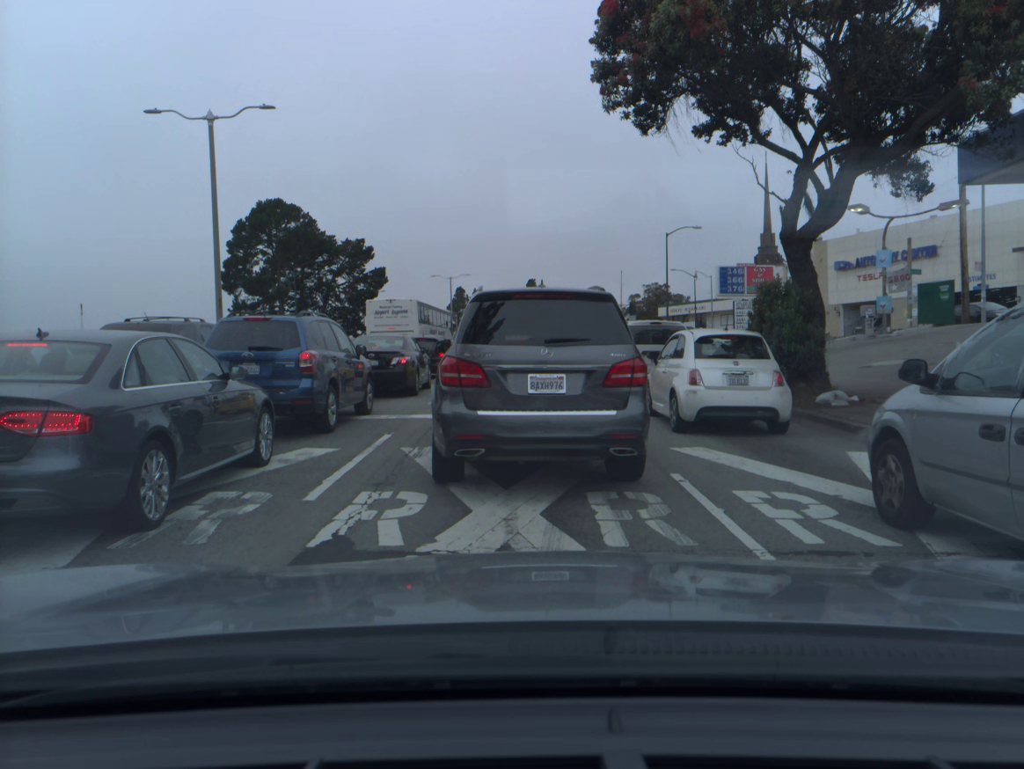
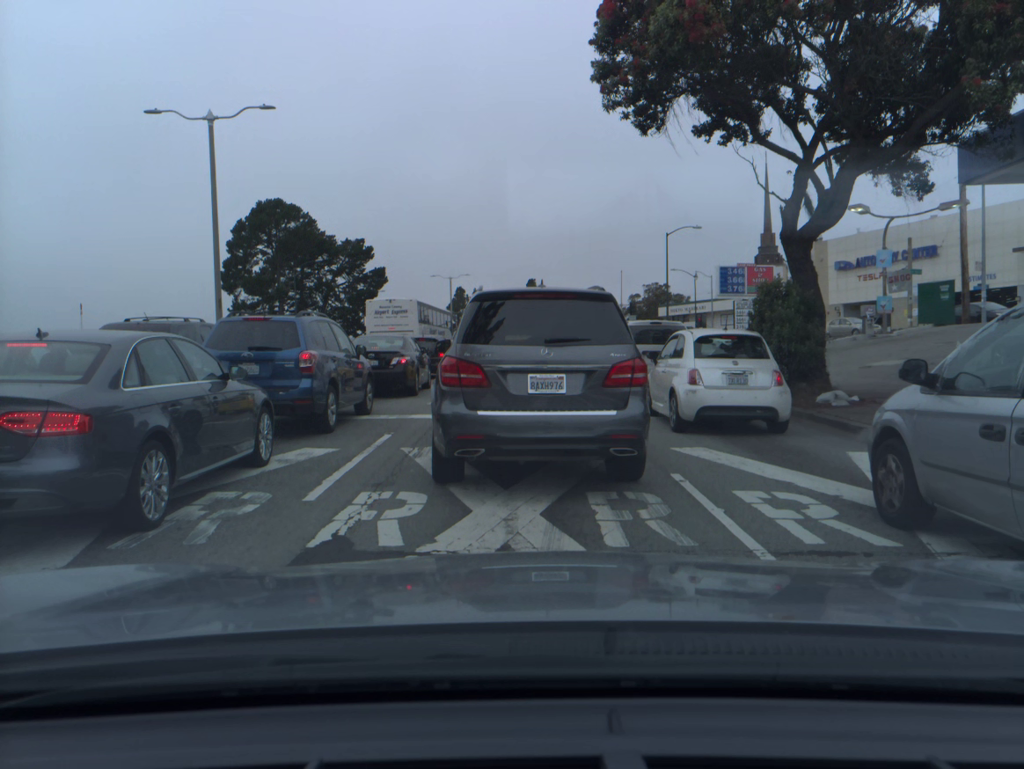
(0.0, 0.0) m; 0°
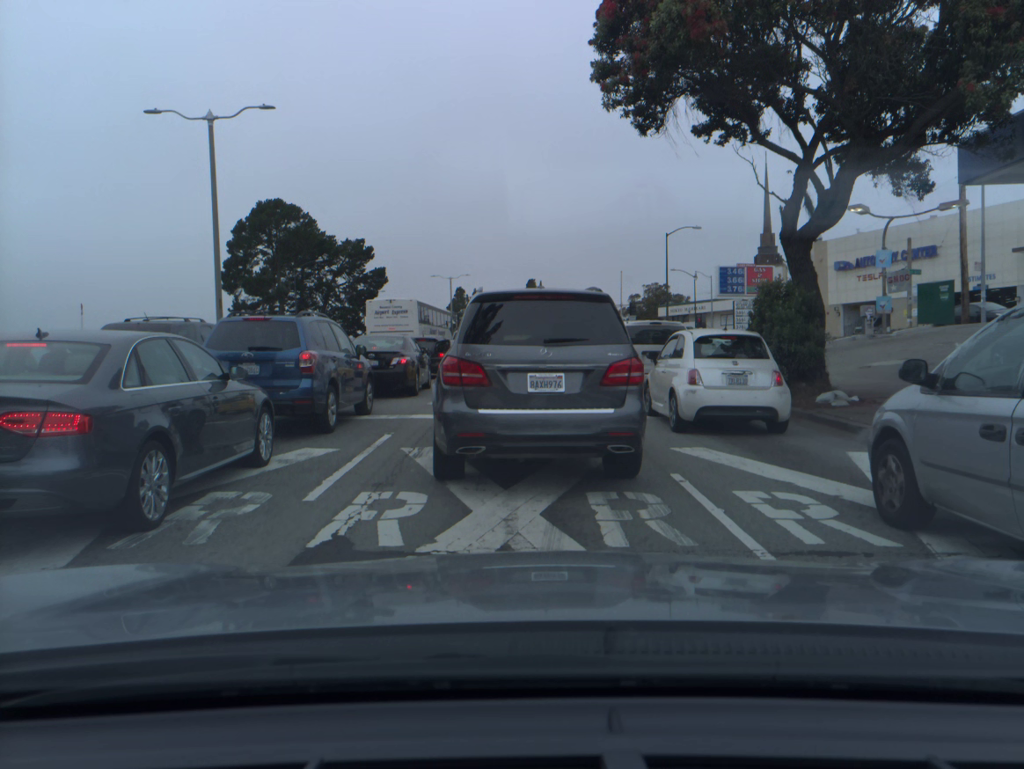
(0.0, -0.1) m; 0°
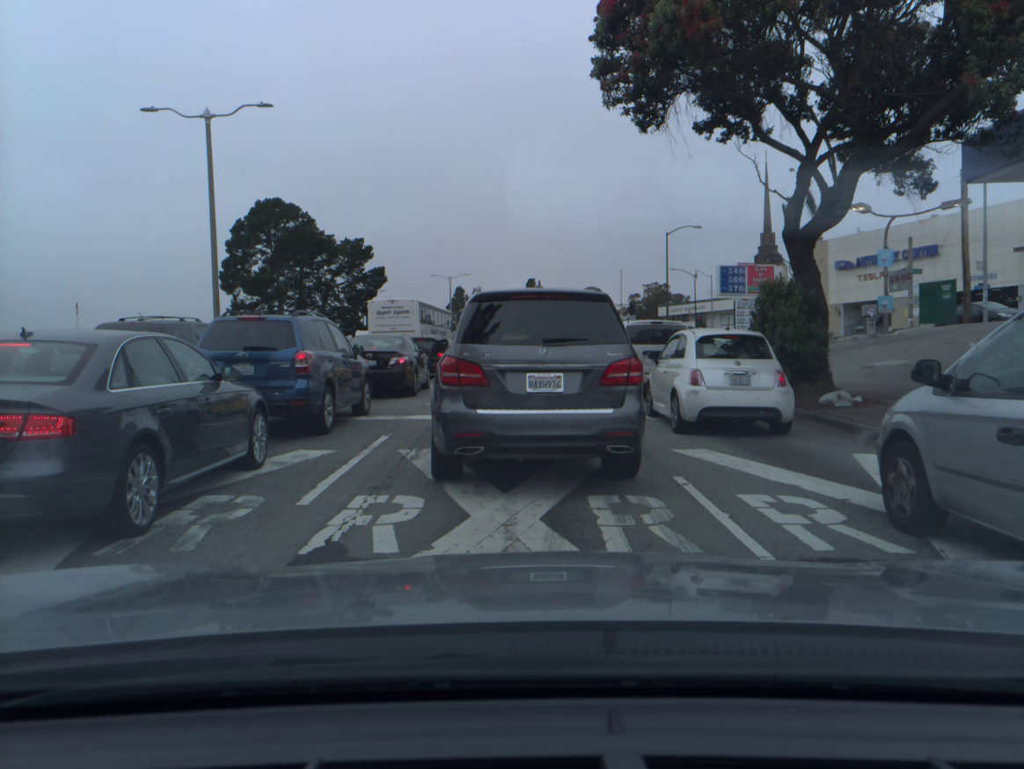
(0.0, +0.2) m; 0°
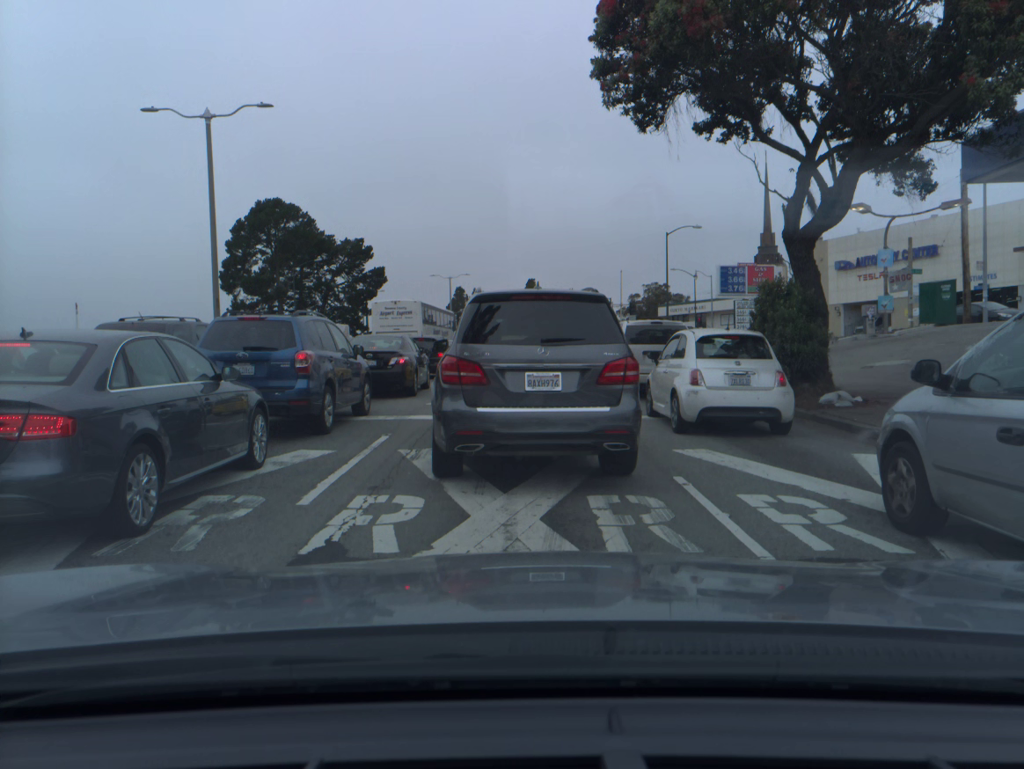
(0.0, 0.0) m; 0°
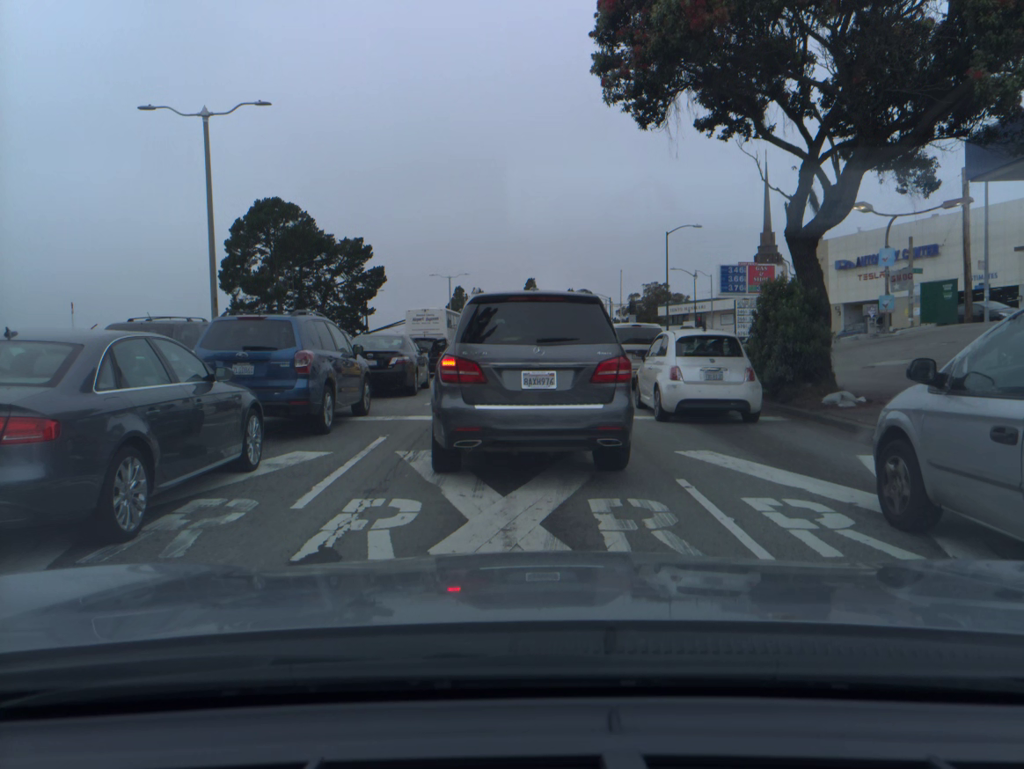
(0.0, +0.1) m; 0°
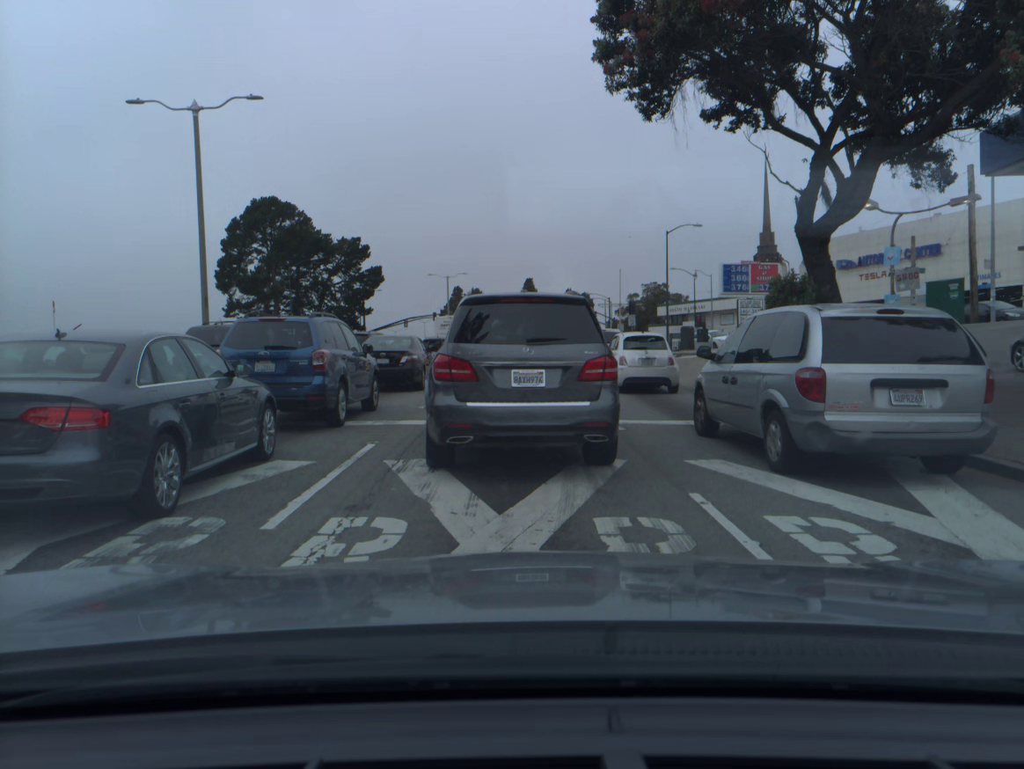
(0.0, +0.6) m; 0°
